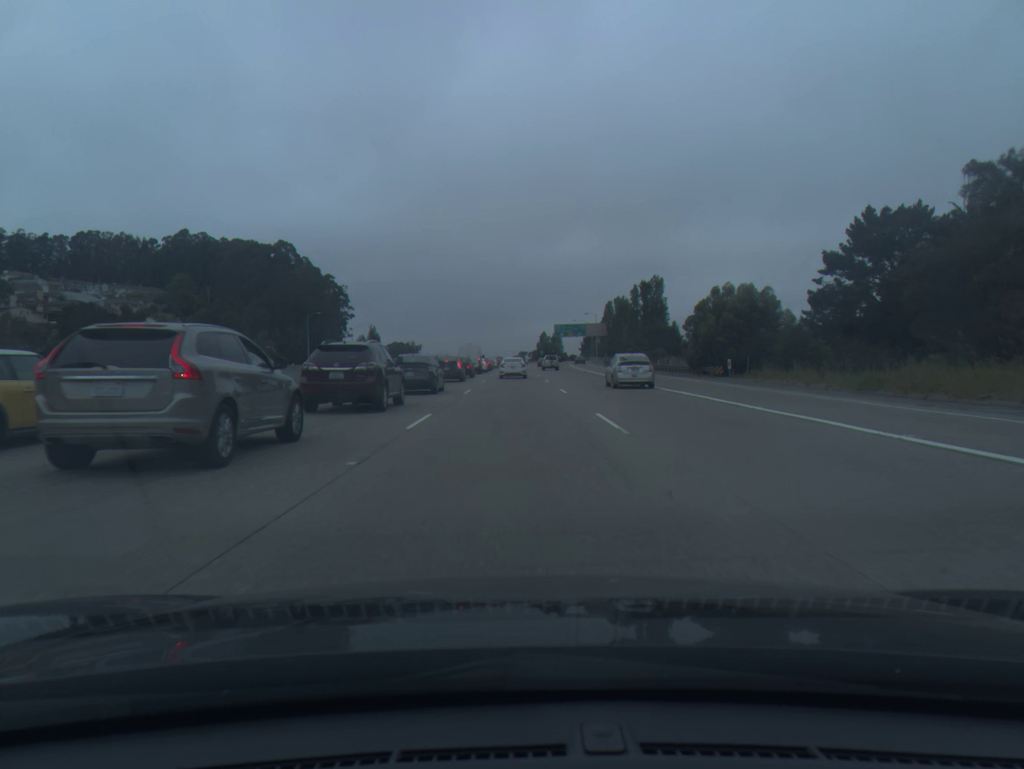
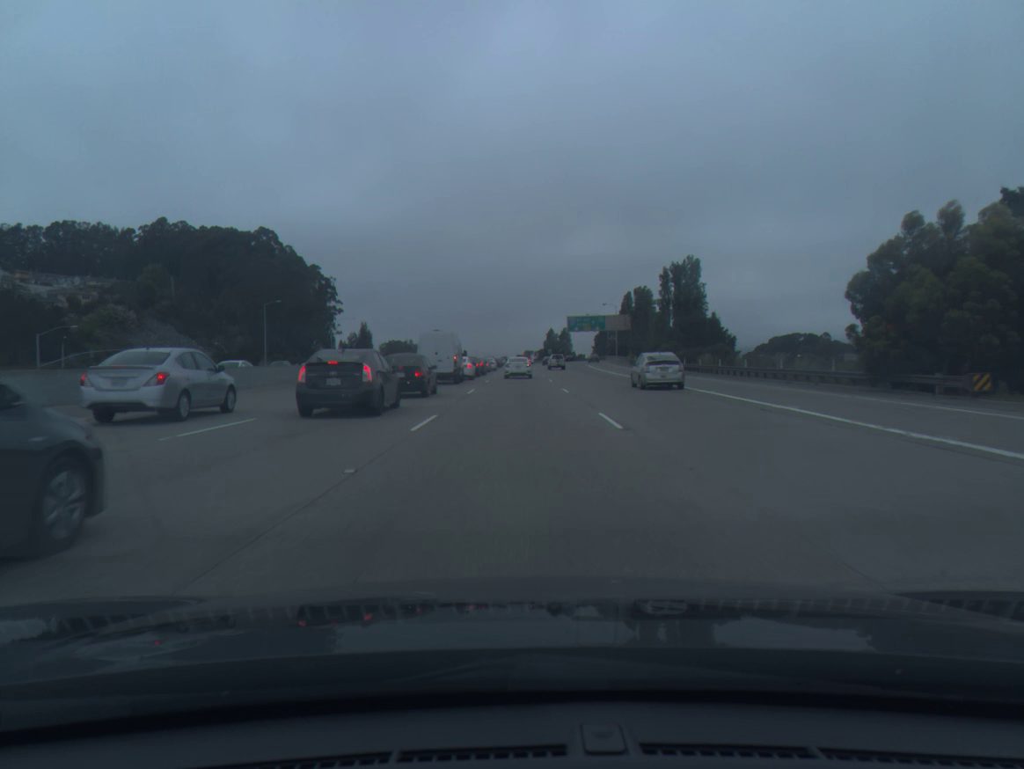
(-0.1, +29.4) m; 0°
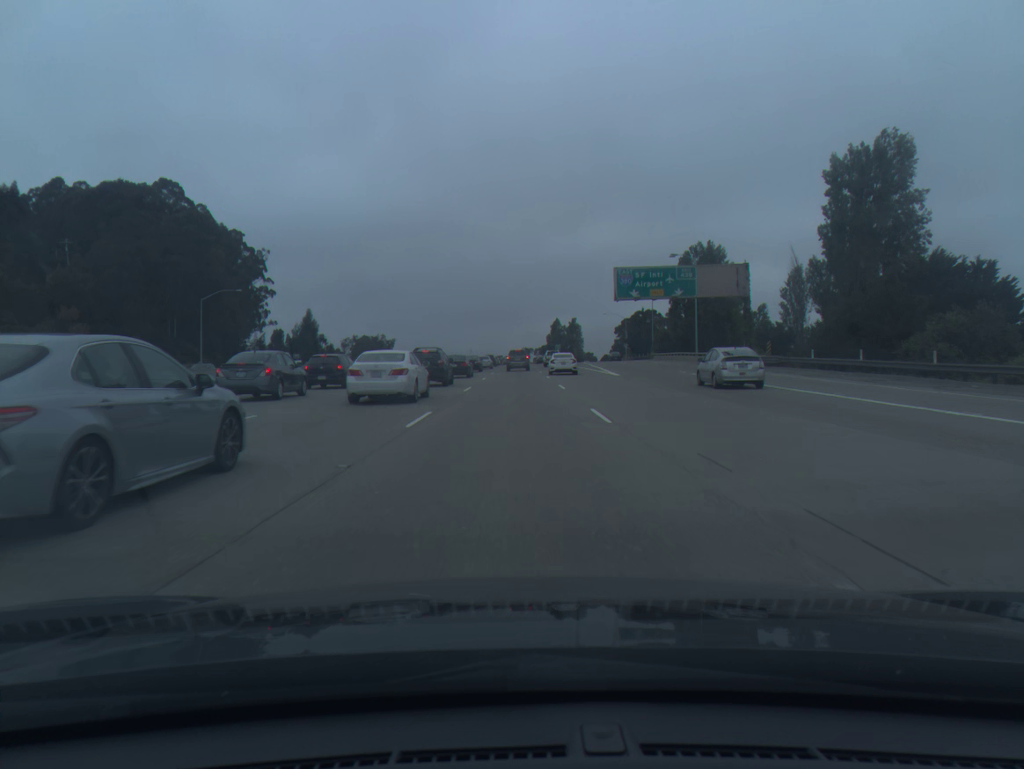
(+0.1, +72.6) m; 0°
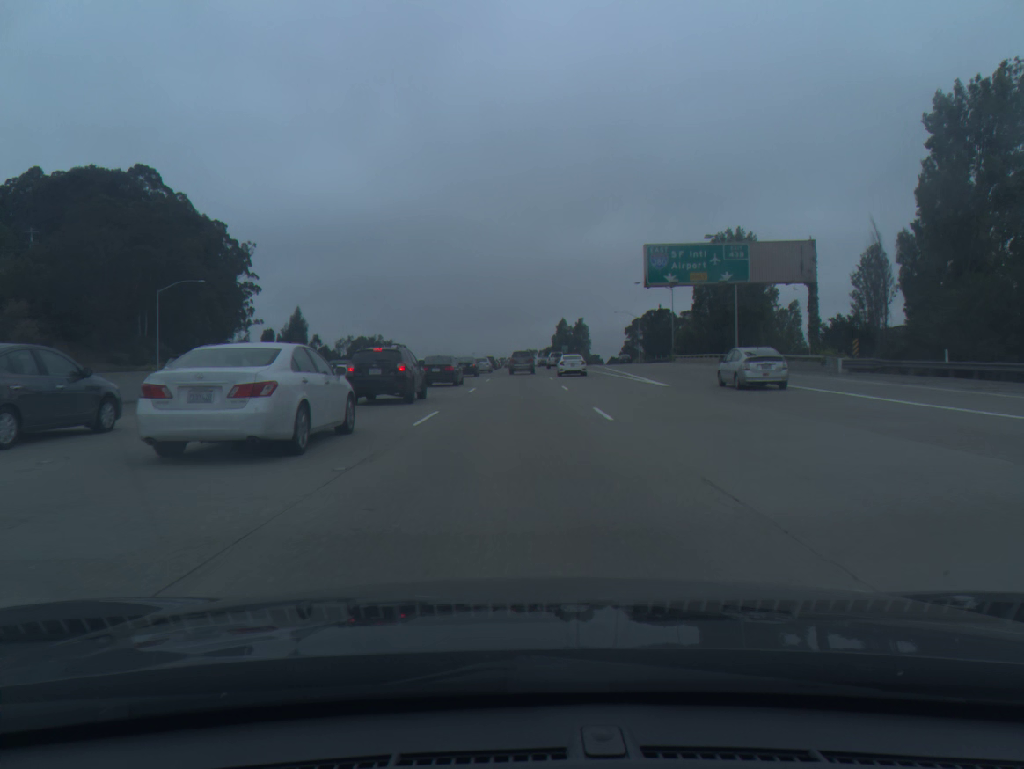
(0.0, +14.1) m; 0°
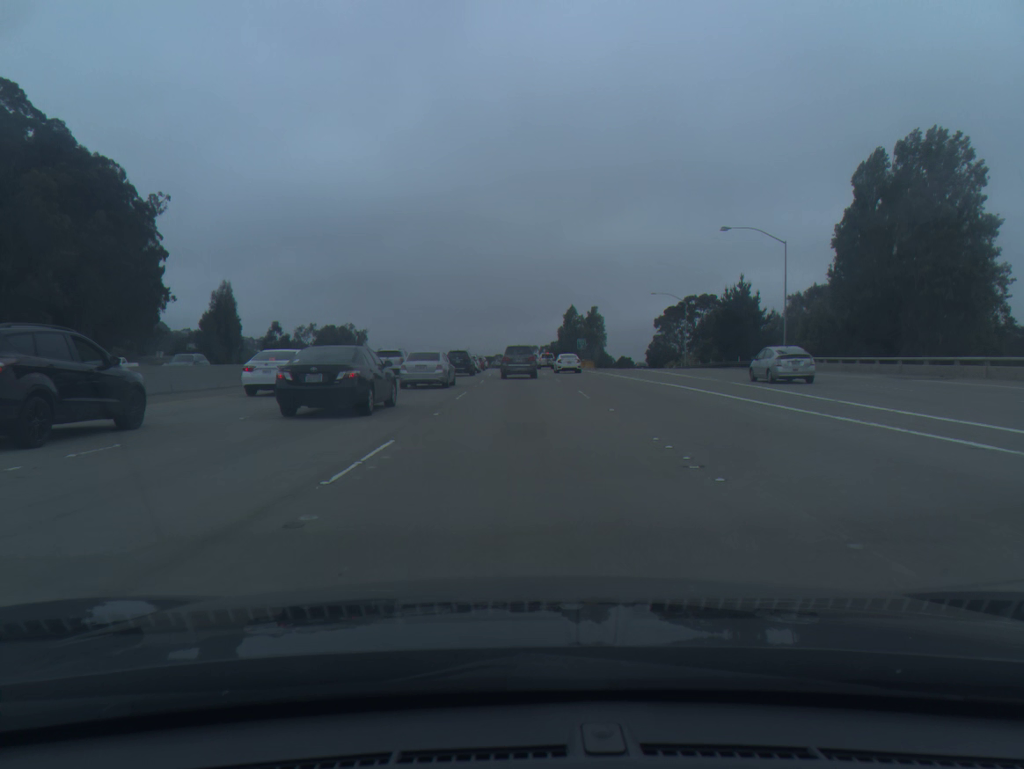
(0.0, +51.2) m; 0°
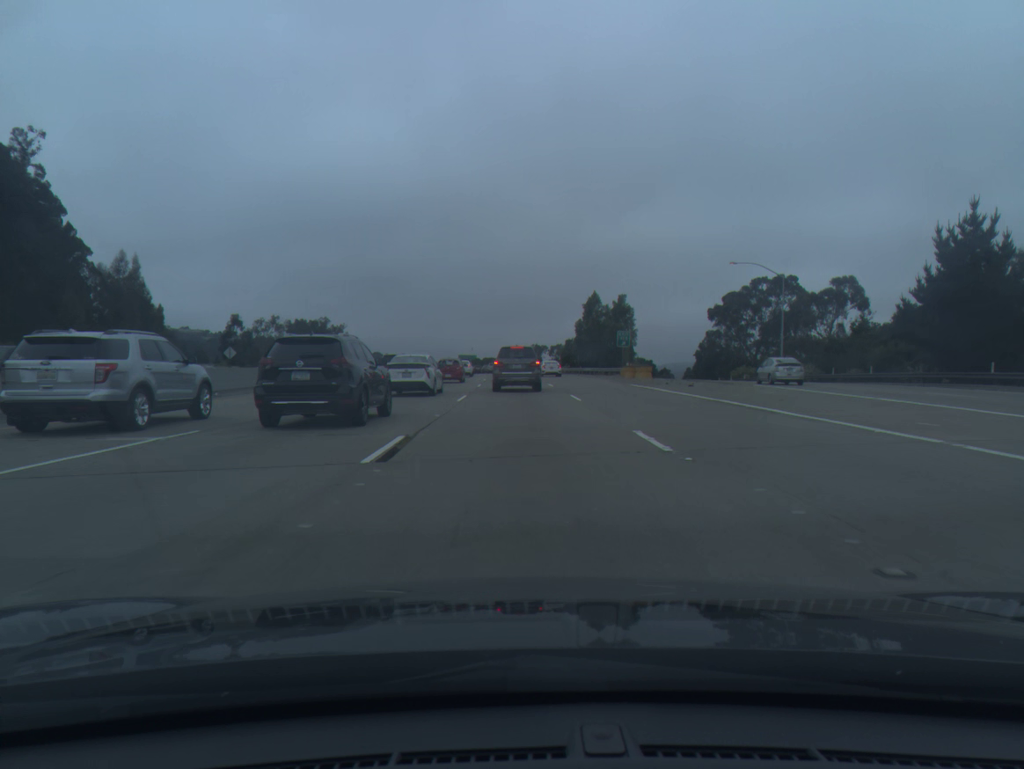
(0.0, +42.6) m; 0°
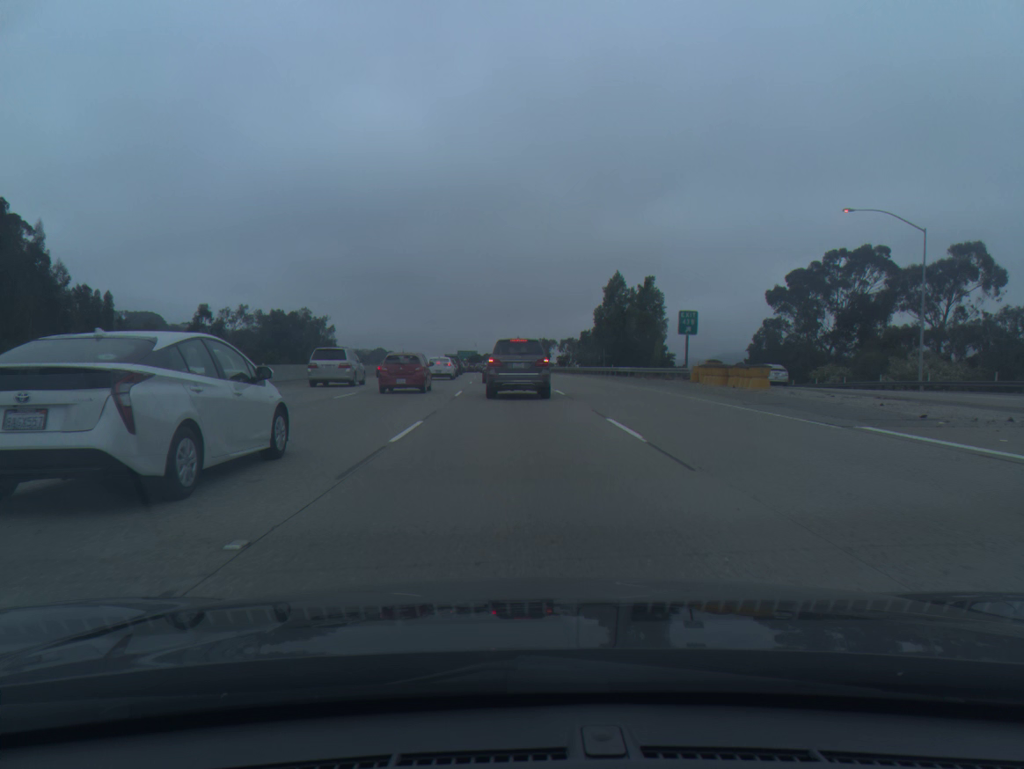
(-0.1, +27.1) m; 0°
